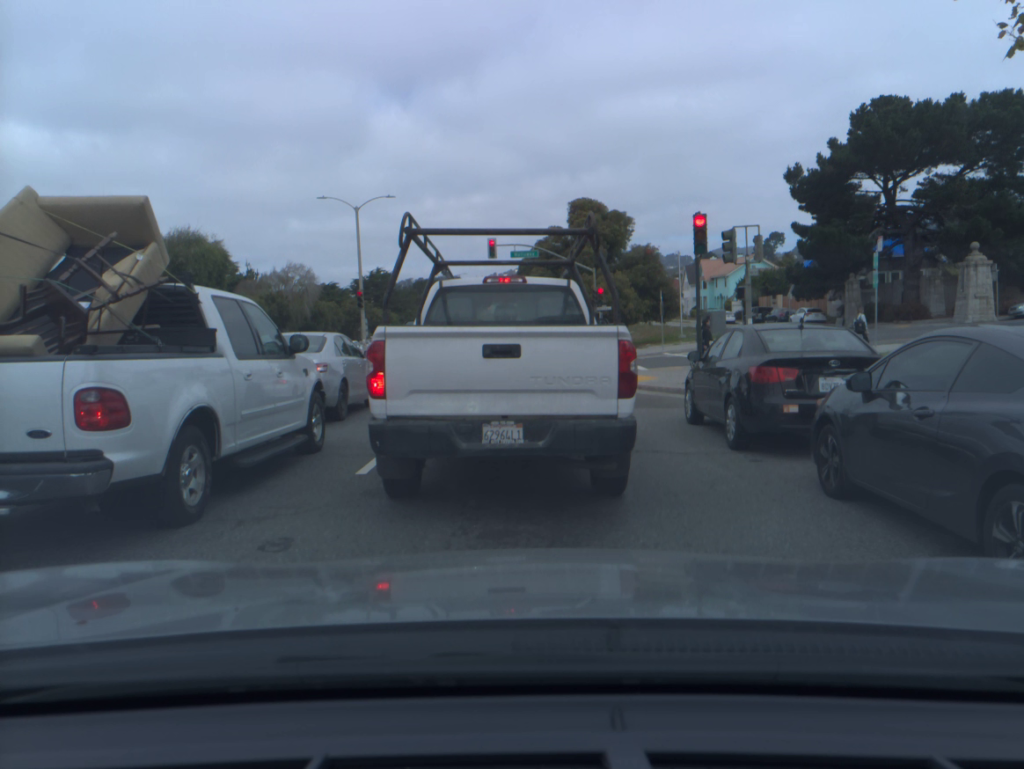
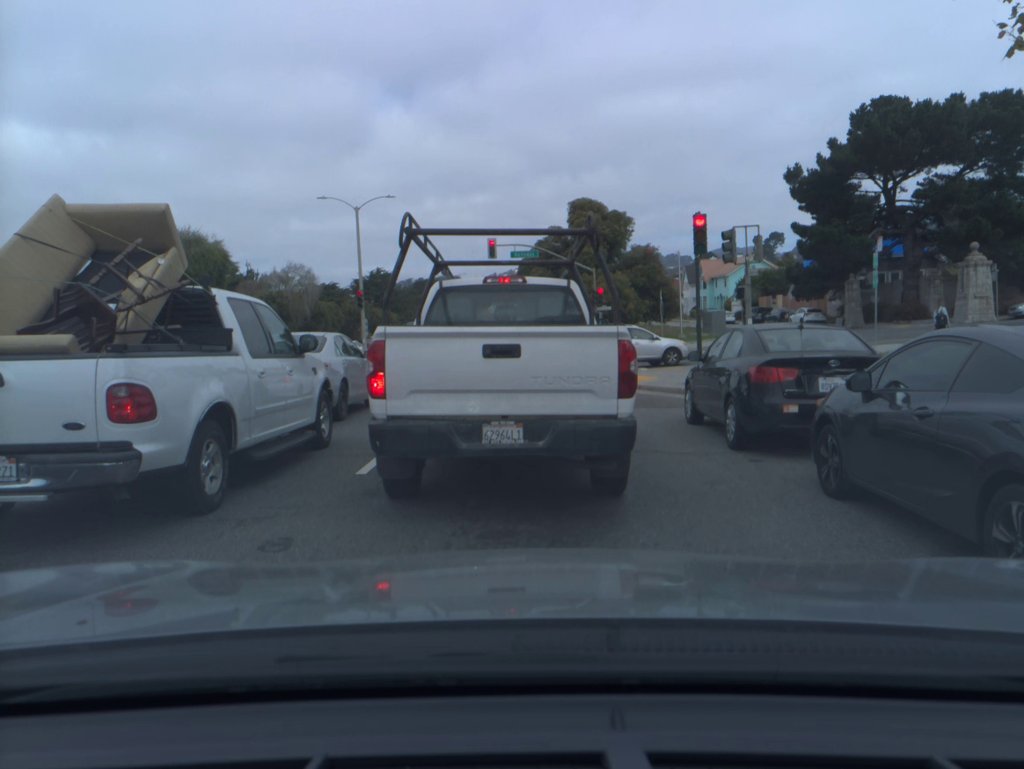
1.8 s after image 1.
(0.0, 0.0) m; 0°
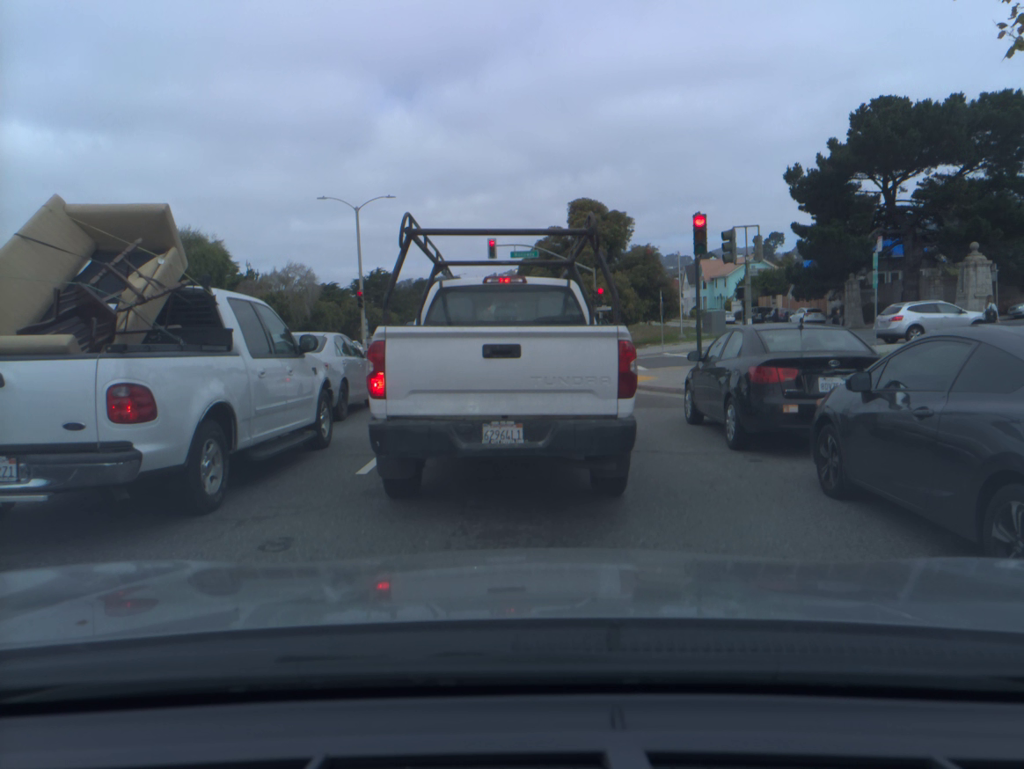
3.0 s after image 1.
(0.0, 0.0) m; 0°
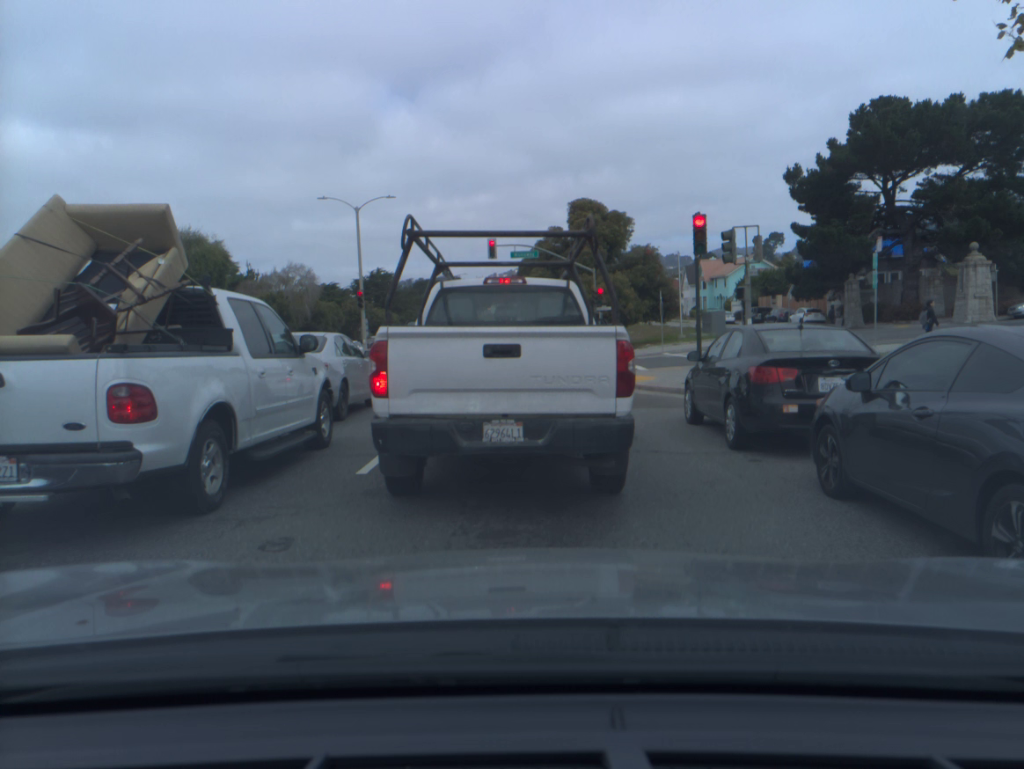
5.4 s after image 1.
(0.0, 0.0) m; 0°
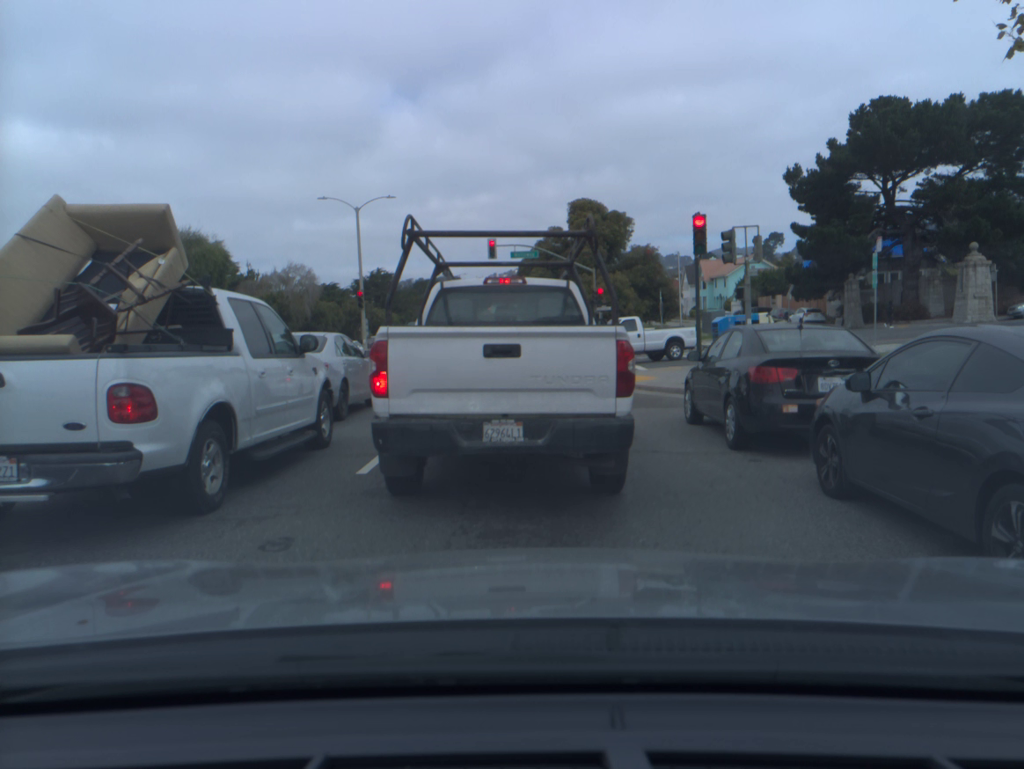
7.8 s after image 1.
(0.0, 0.0) m; 0°
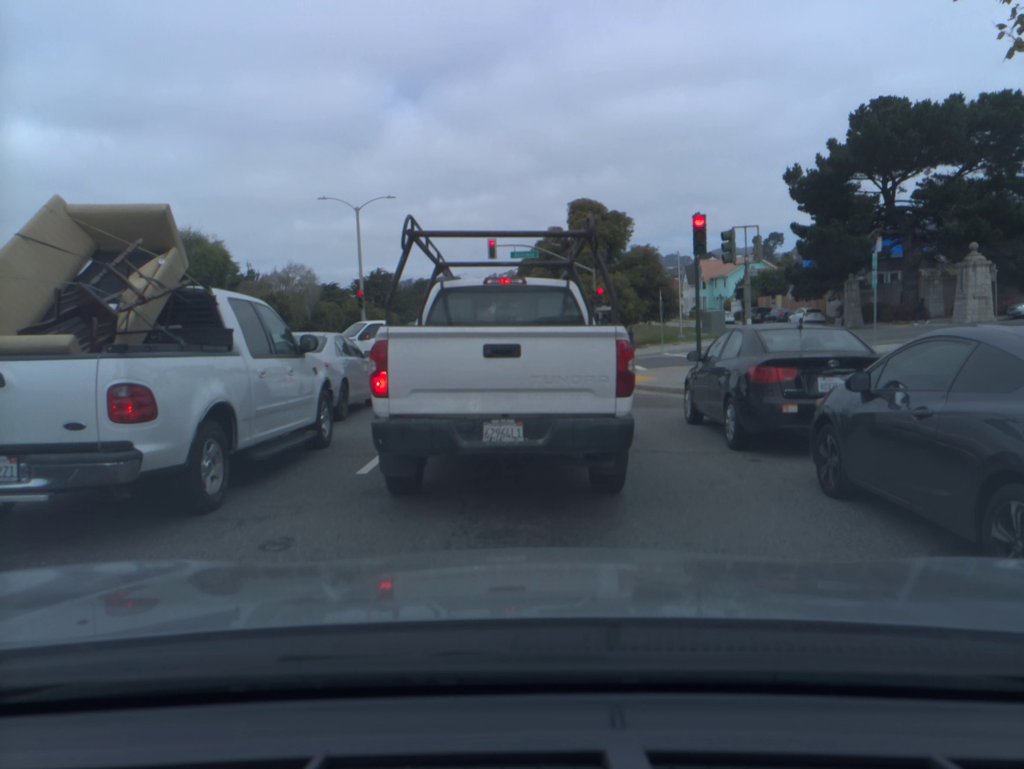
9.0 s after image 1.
(0.0, 0.0) m; 0°
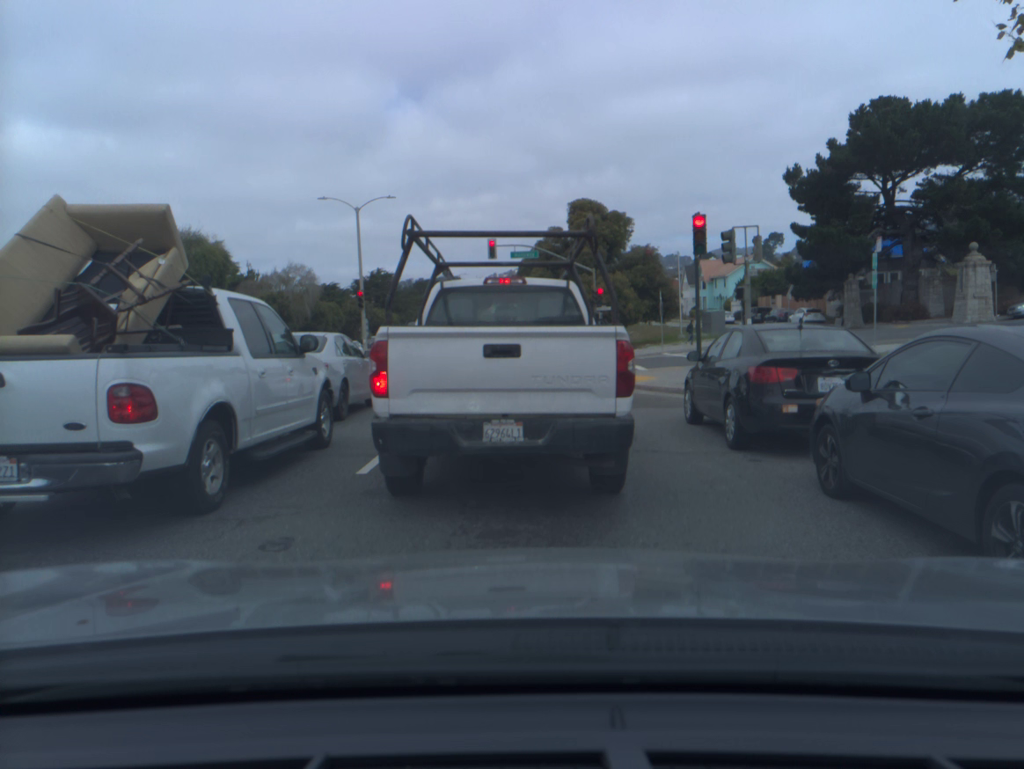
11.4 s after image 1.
(0.0, 0.0) m; 0°
